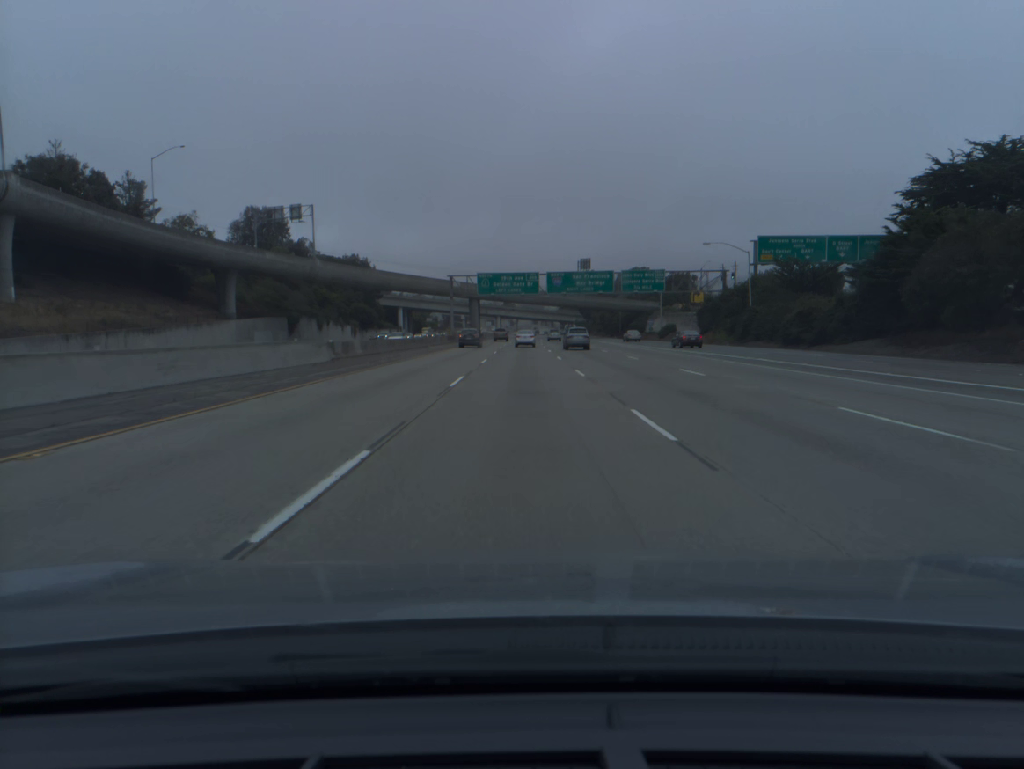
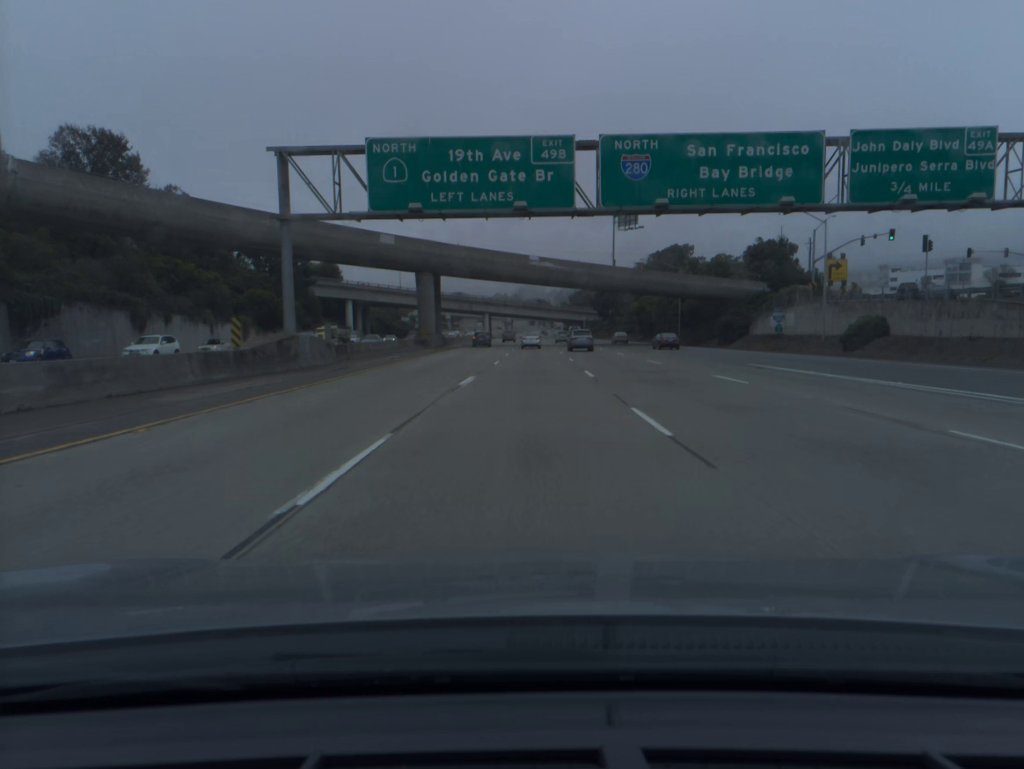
(0.0, +70.5) m; 0°
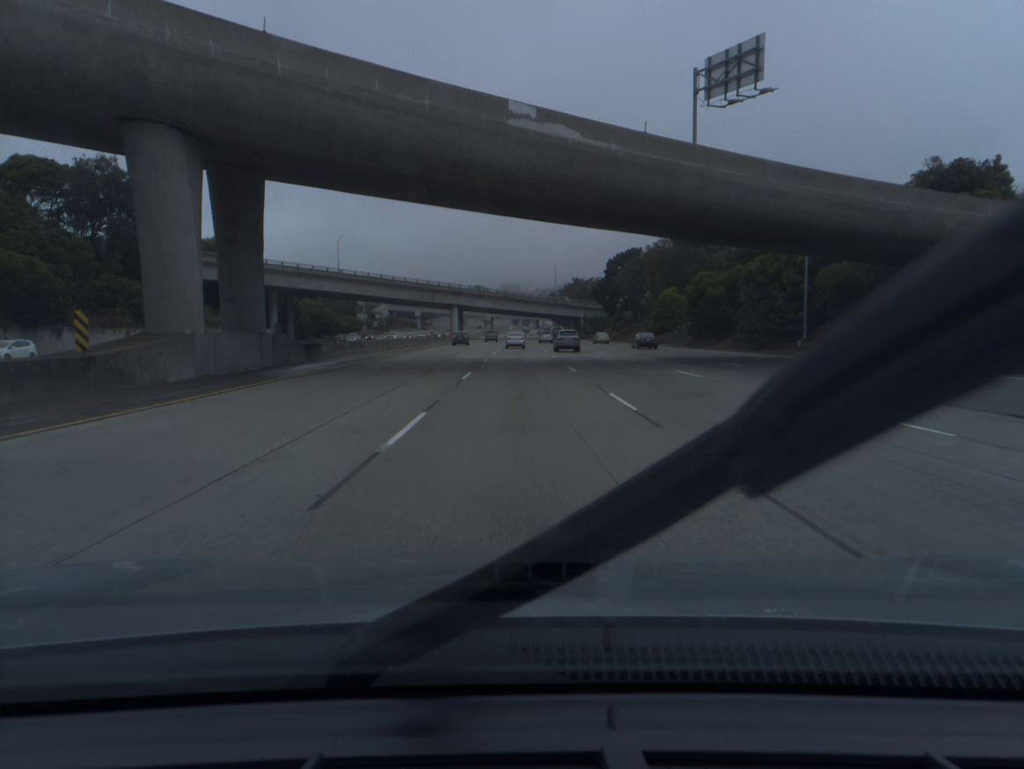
(+0.7, +53.6) m; +1°
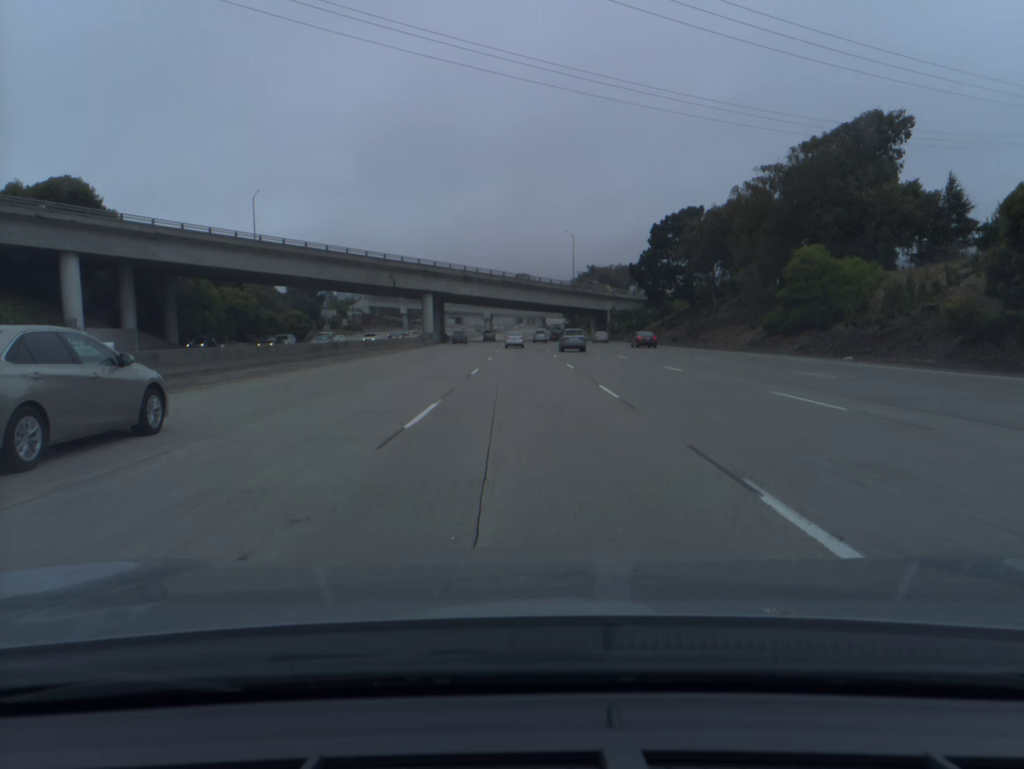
(-0.1, +54.4) m; 0°
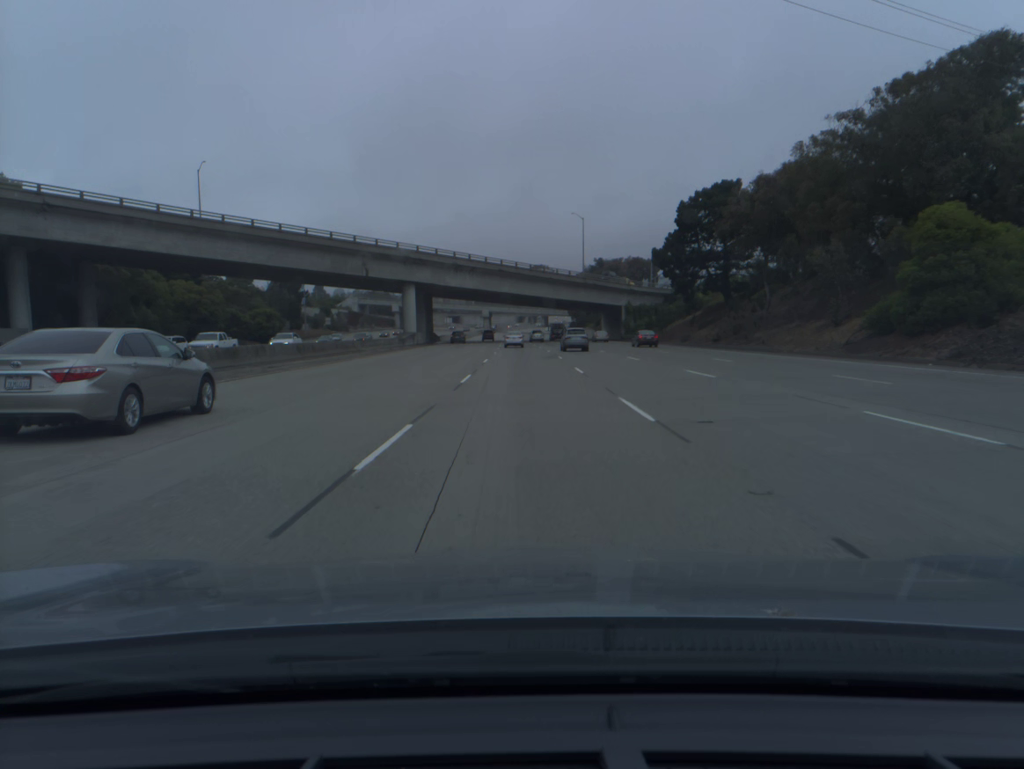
(0.0, +18.3) m; 0°
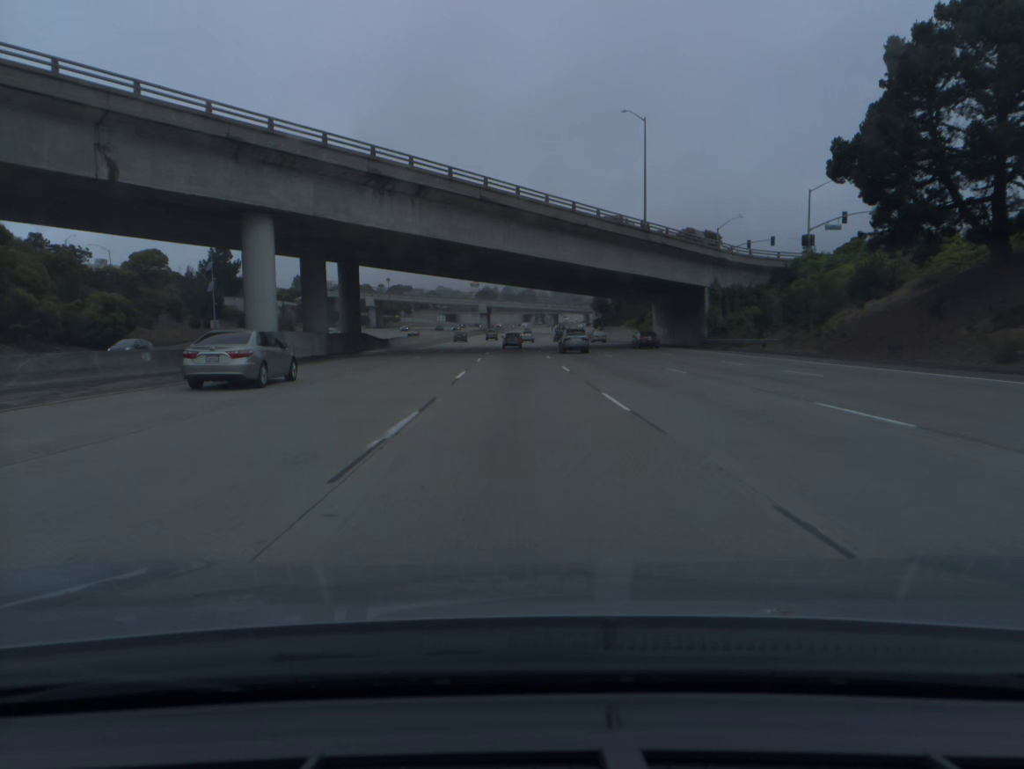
(-0.1, +55.3) m; 0°
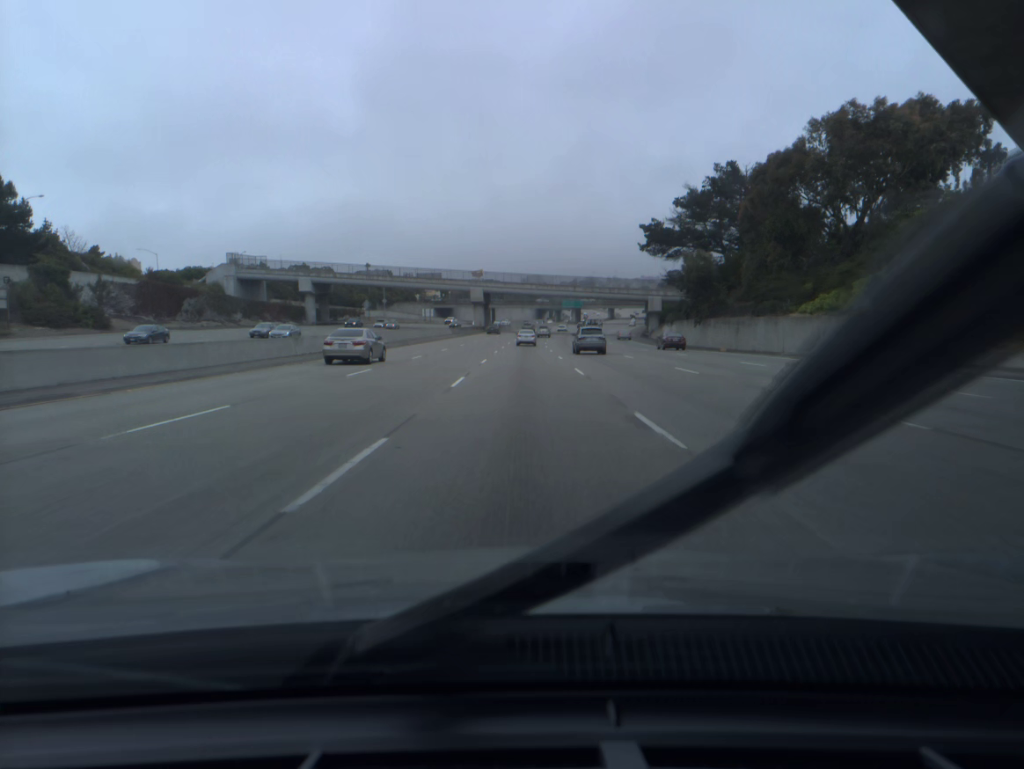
(-0.7, +74.6) m; -1°
